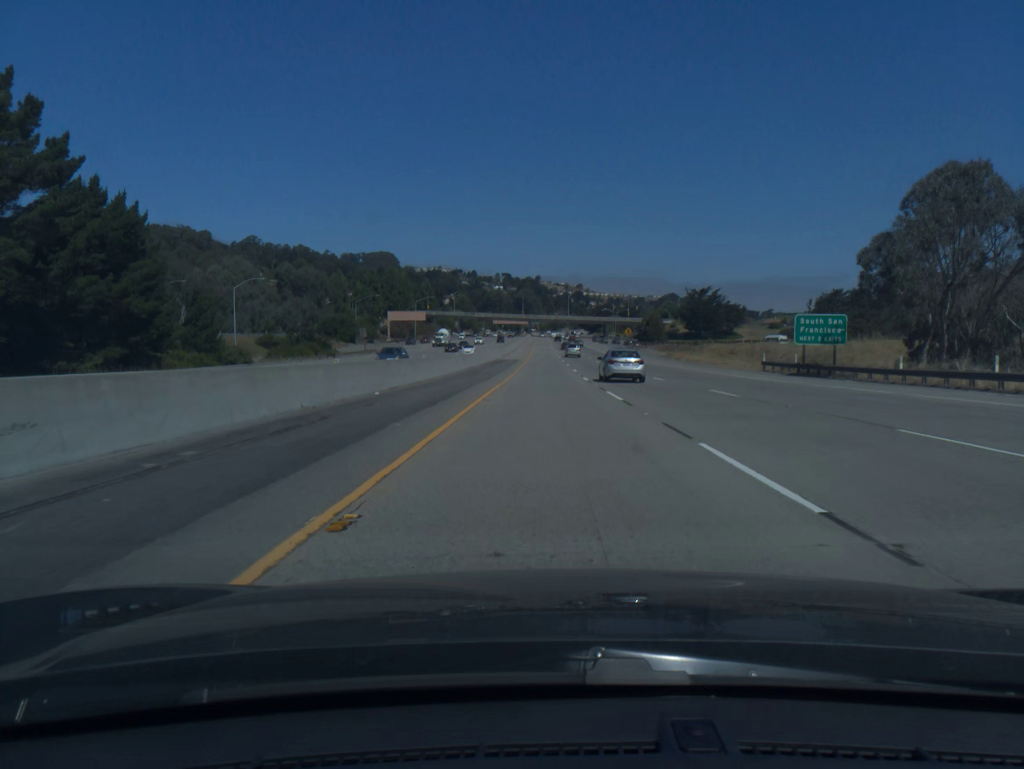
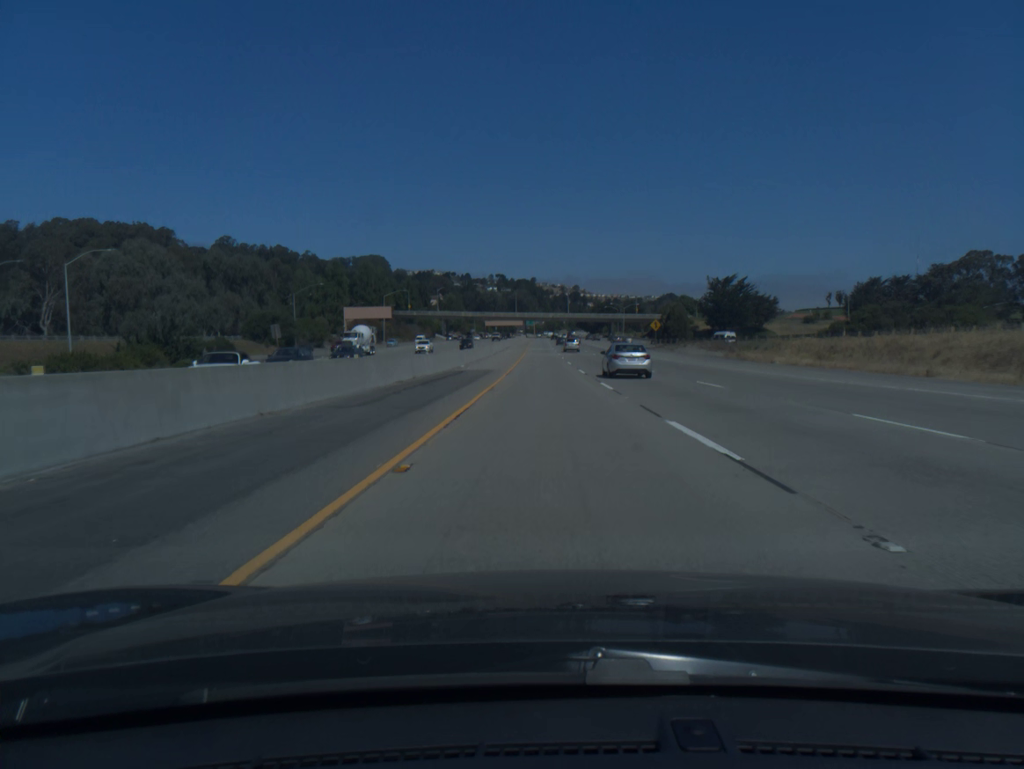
(0.0, +41.2) m; 0°
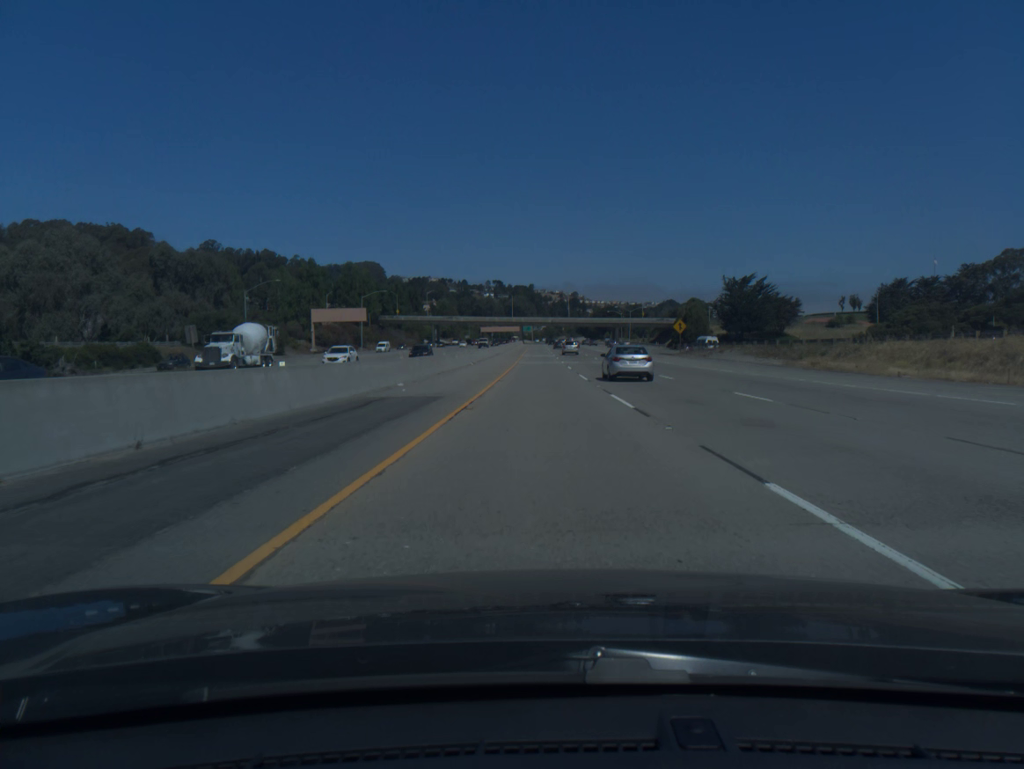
(0.0, +20.6) m; 0°
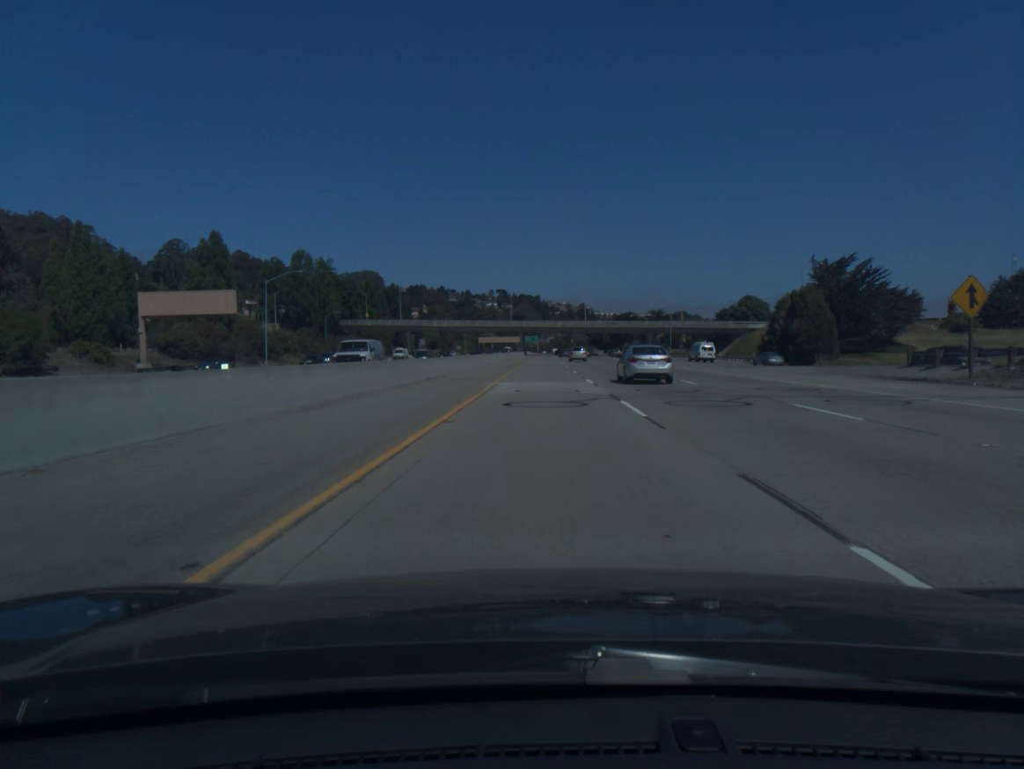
(-0.2, +61.5) m; 0°
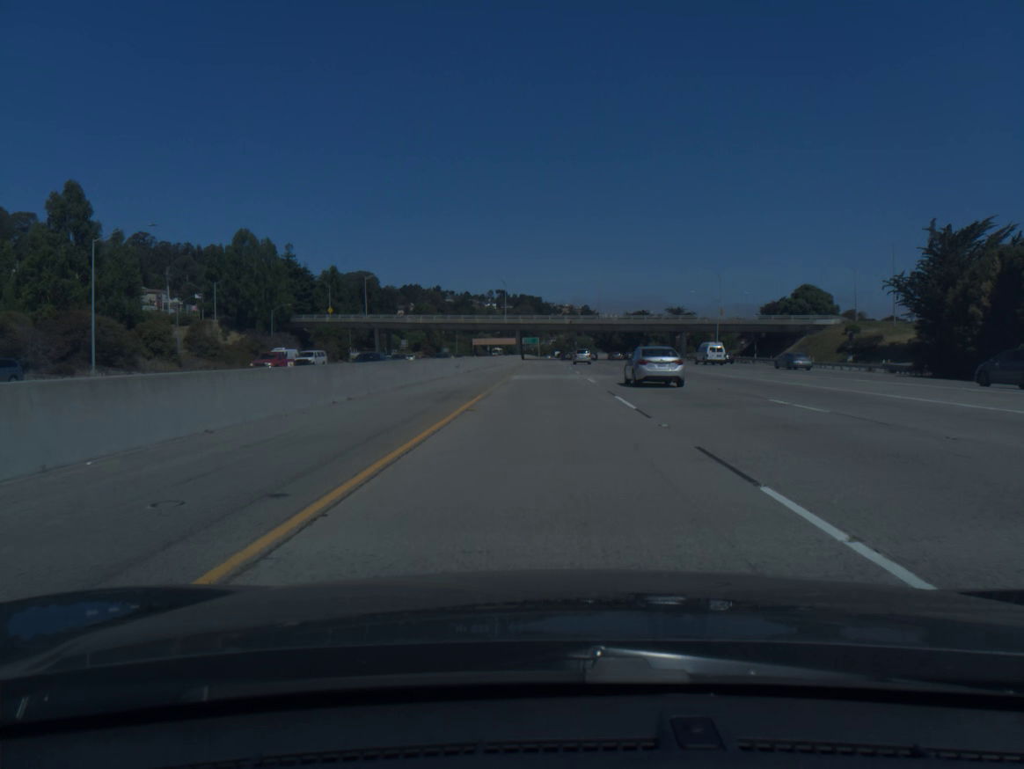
(0.0, +40.8) m; 0°
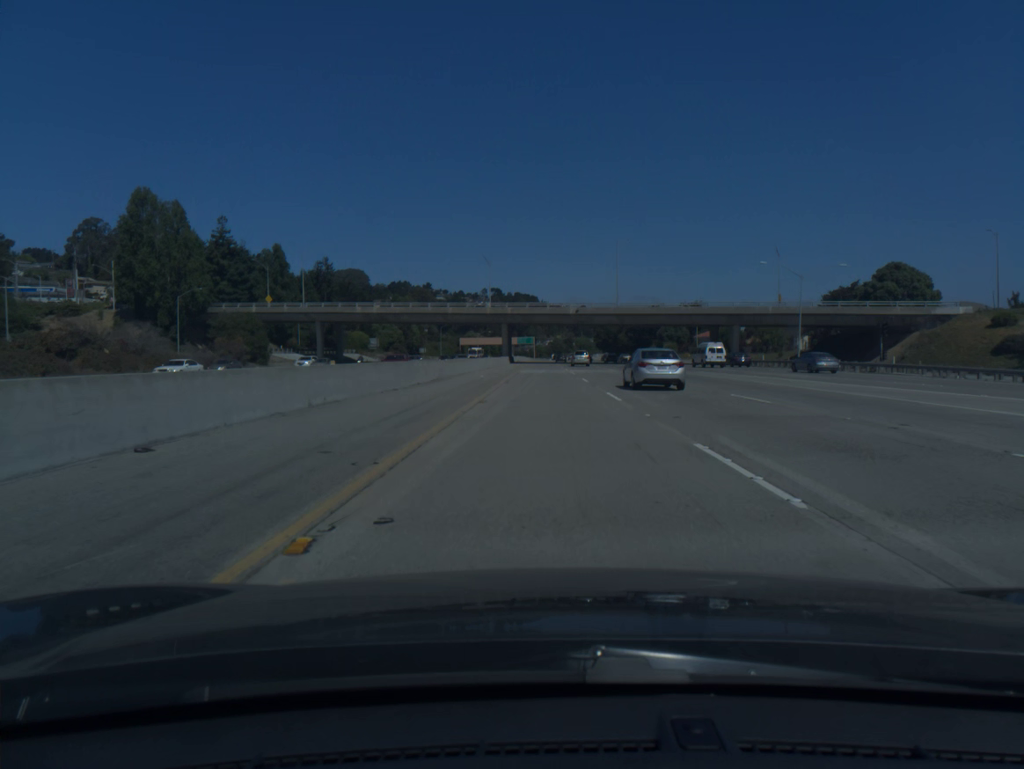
(+0.1, +40.6) m; 0°
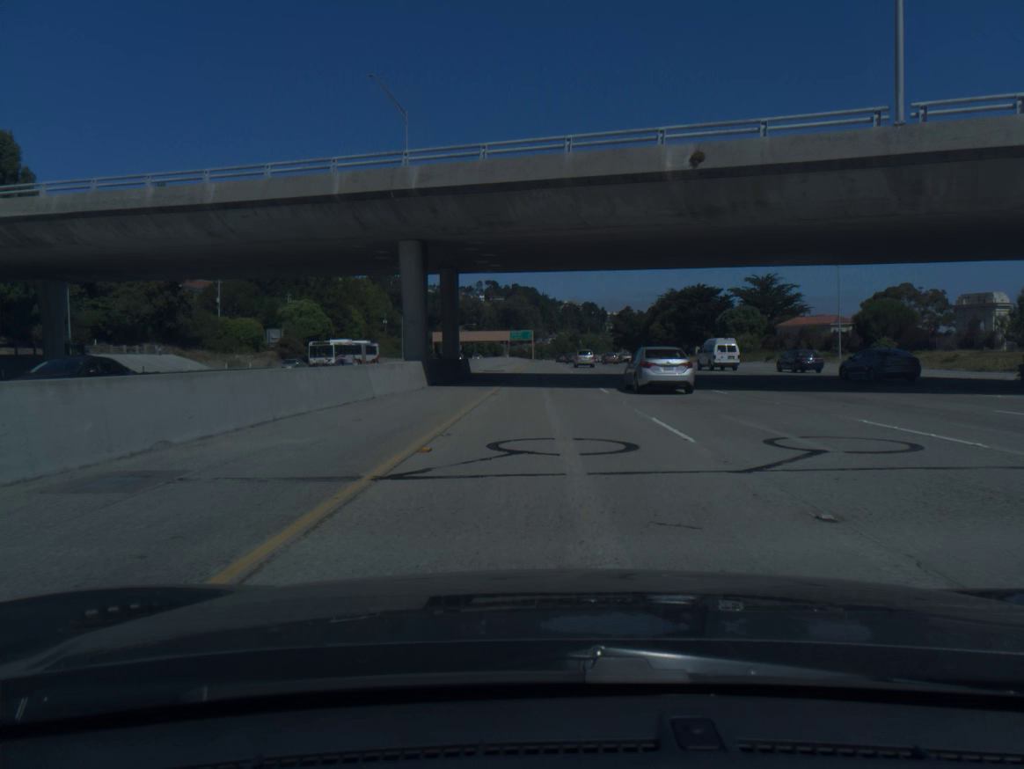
(0.0, +81.3) m; 0°
